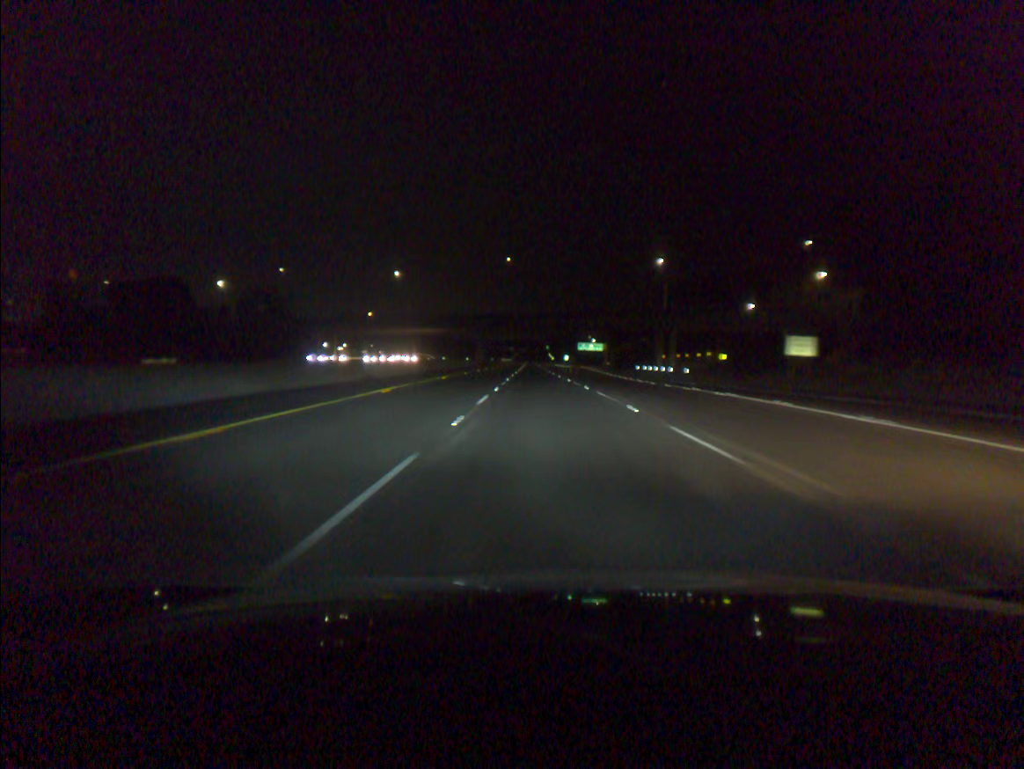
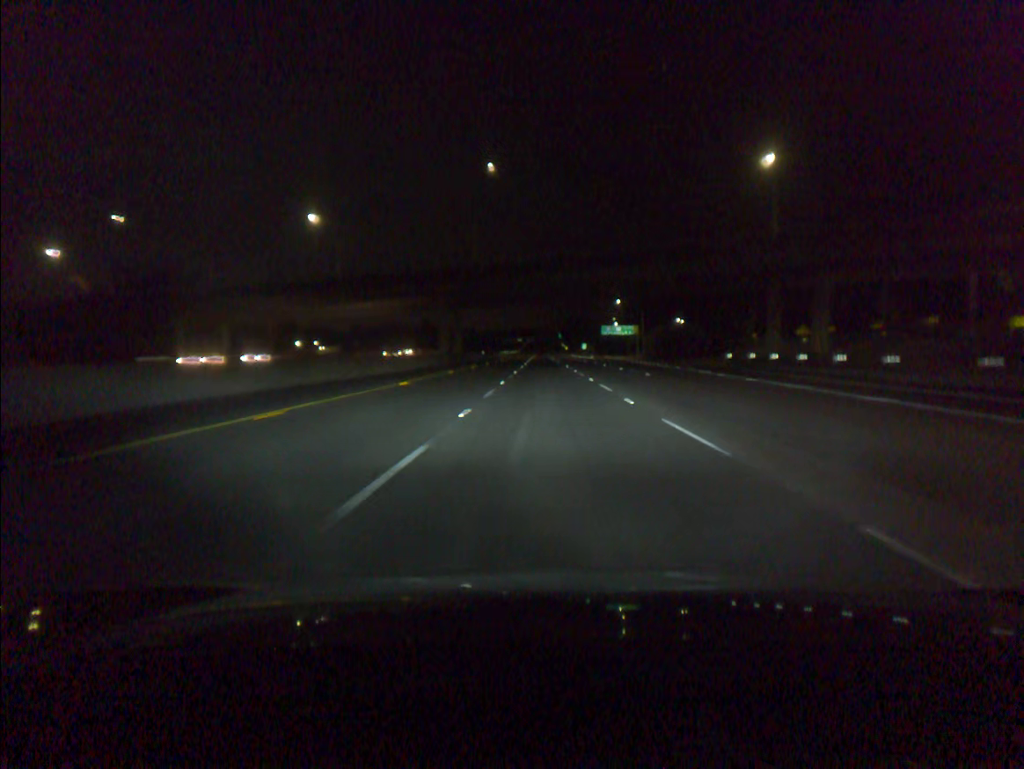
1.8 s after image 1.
(-0.6, +58.4) m; -1°
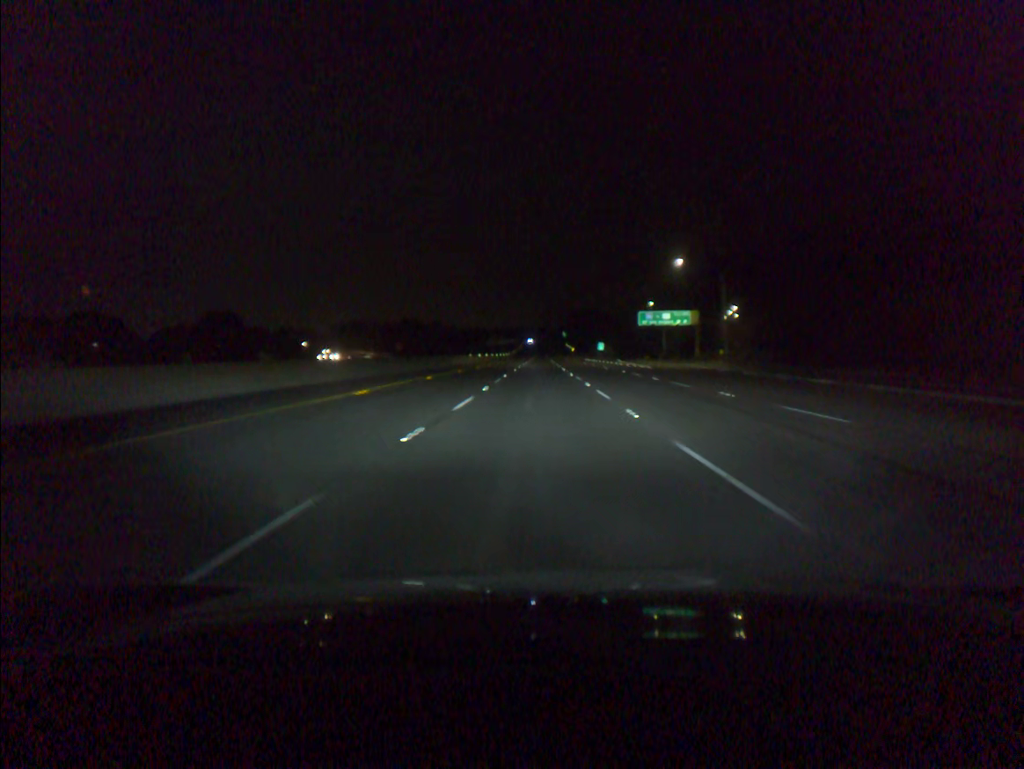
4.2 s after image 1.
(+0.3, +78.3) m; 0°
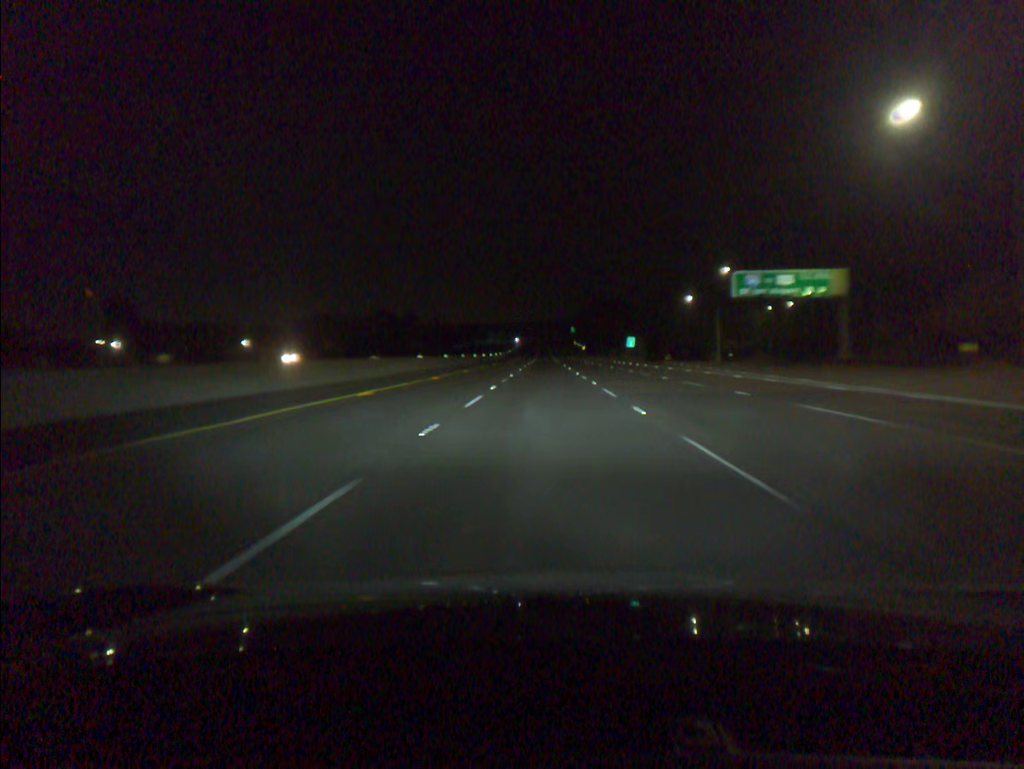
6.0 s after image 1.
(-0.2, +58.7) m; 0°
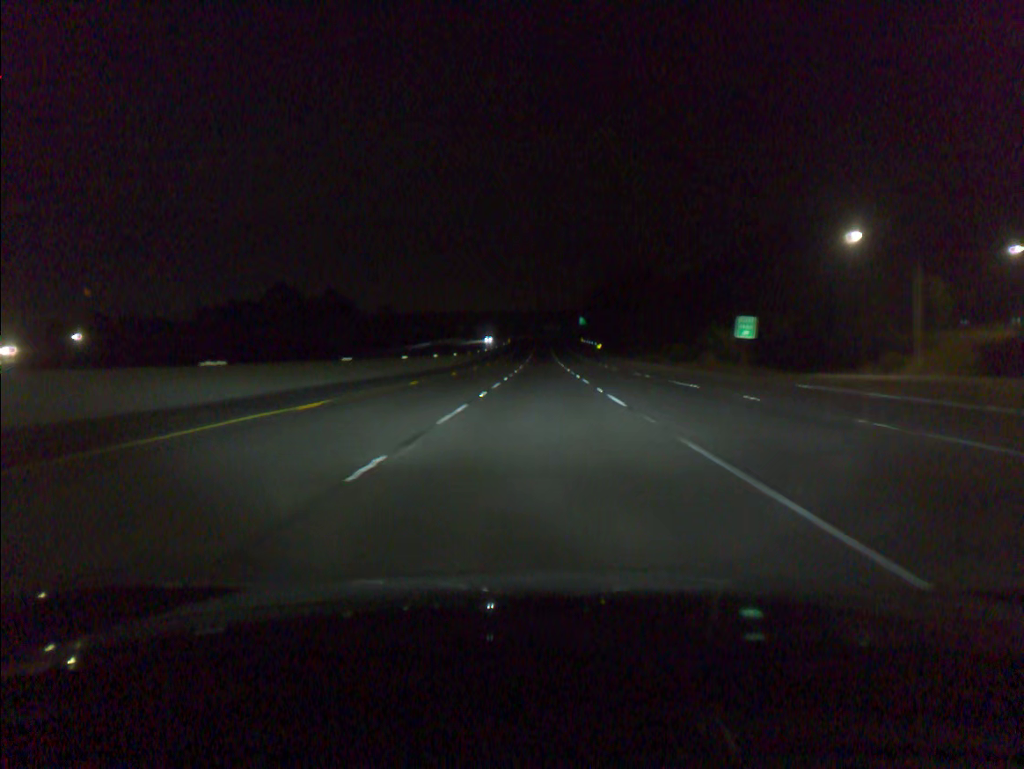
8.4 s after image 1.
(+0.3, +78.3) m; 0°
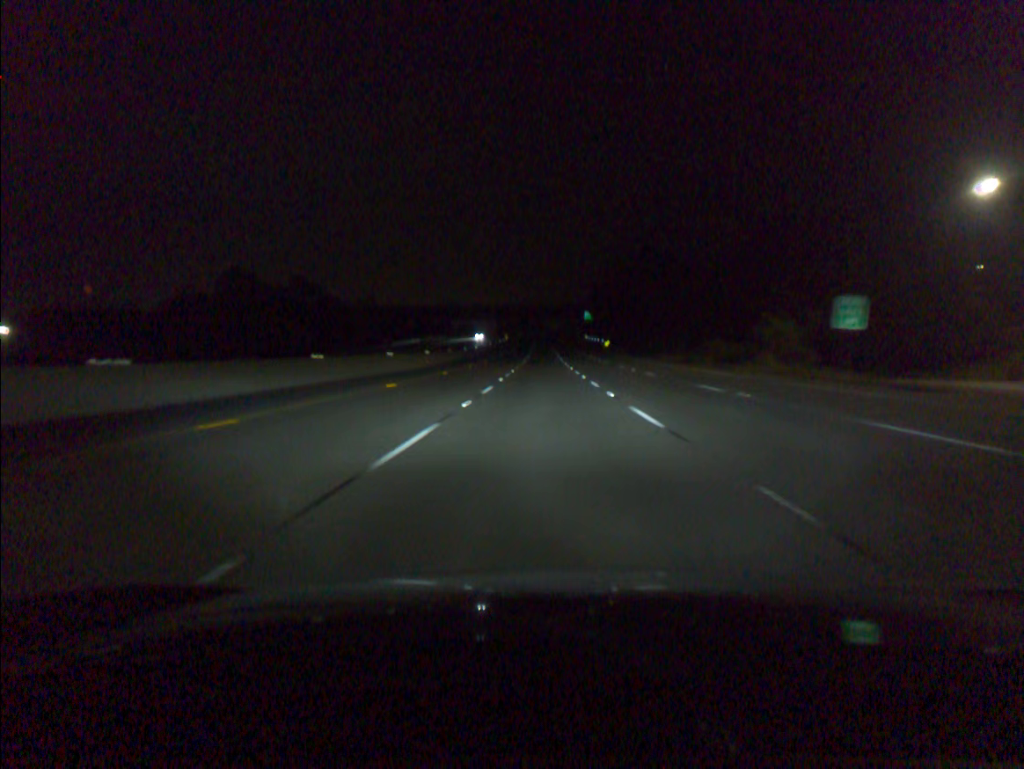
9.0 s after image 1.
(0.0, +19.6) m; 0°
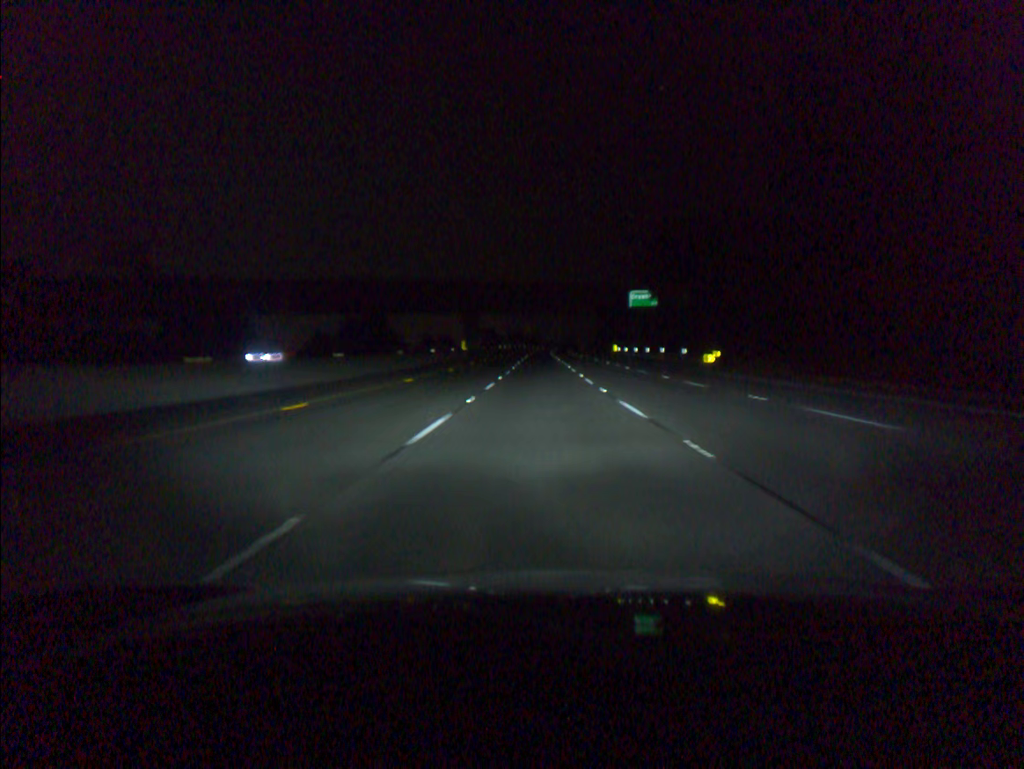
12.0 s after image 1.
(+0.2, +97.9) m; 0°
